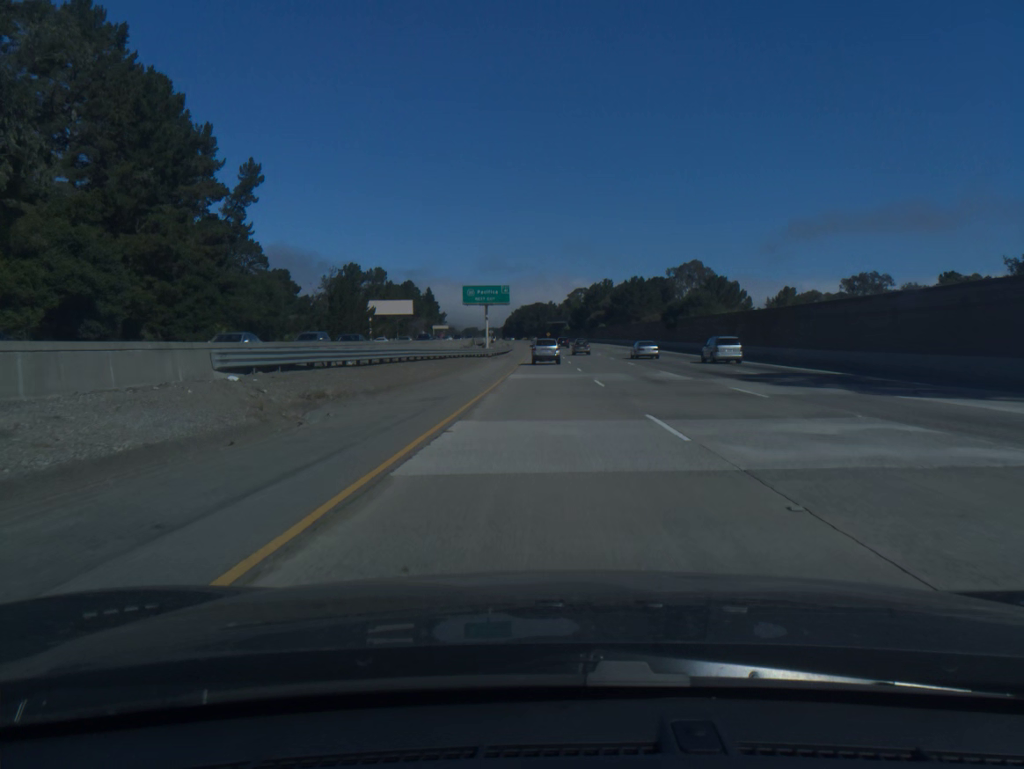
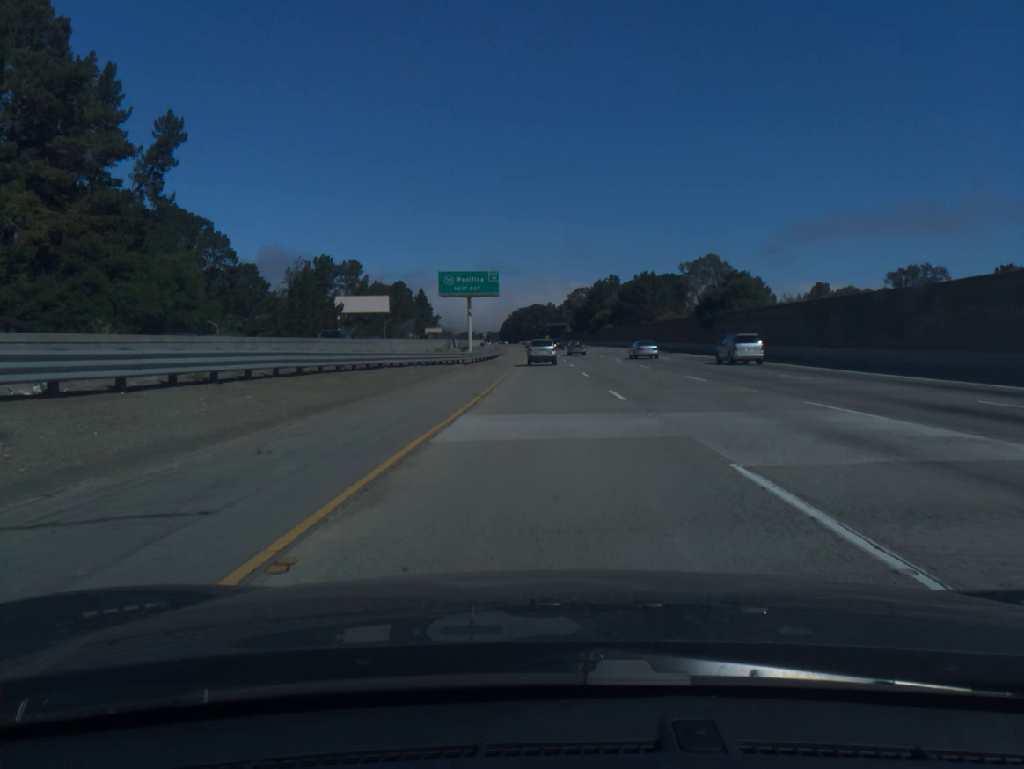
(0.0, +21.6) m; 0°
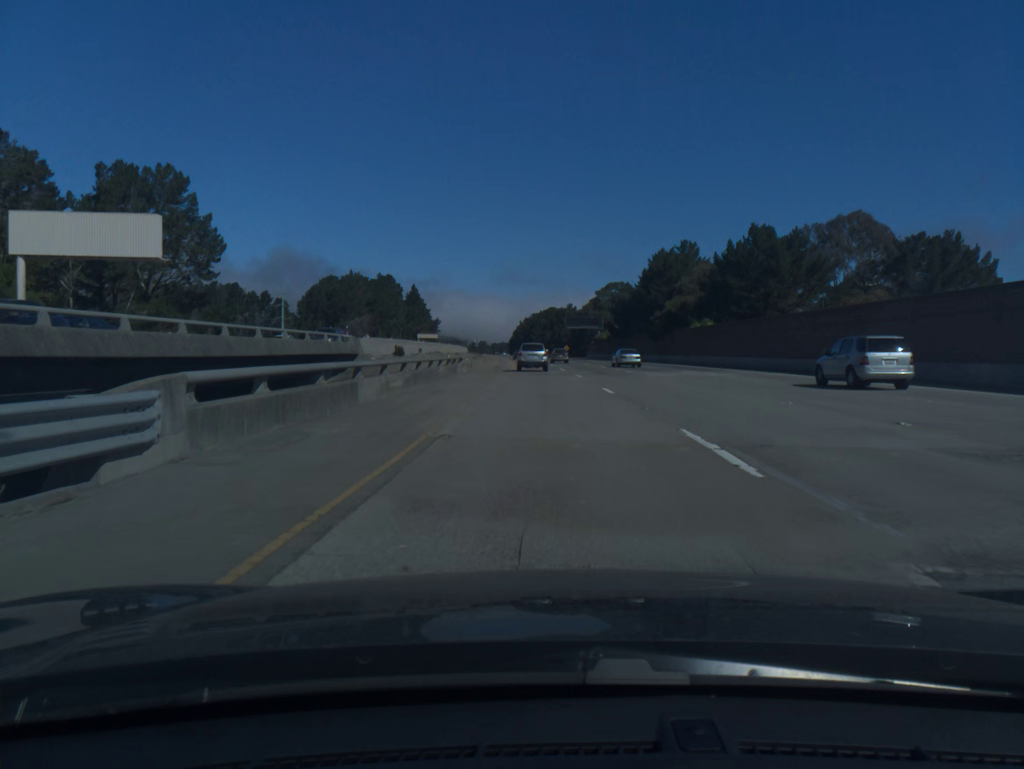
(-0.3, +83.8) m; -1°
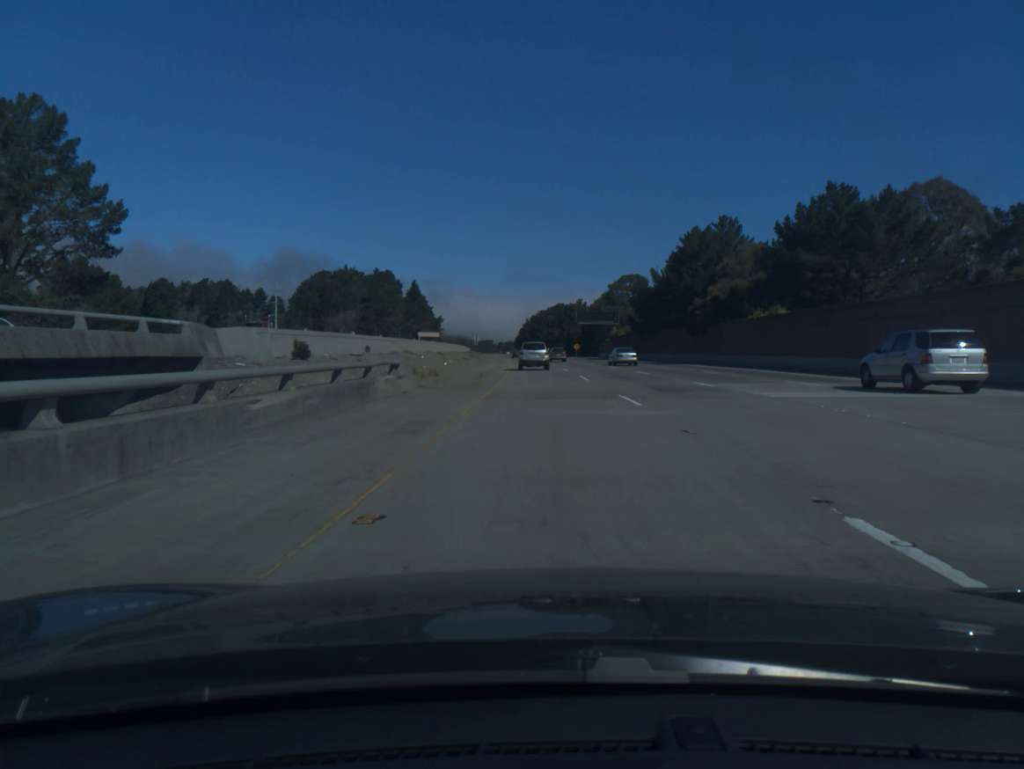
(-0.1, +20.3) m; -1°
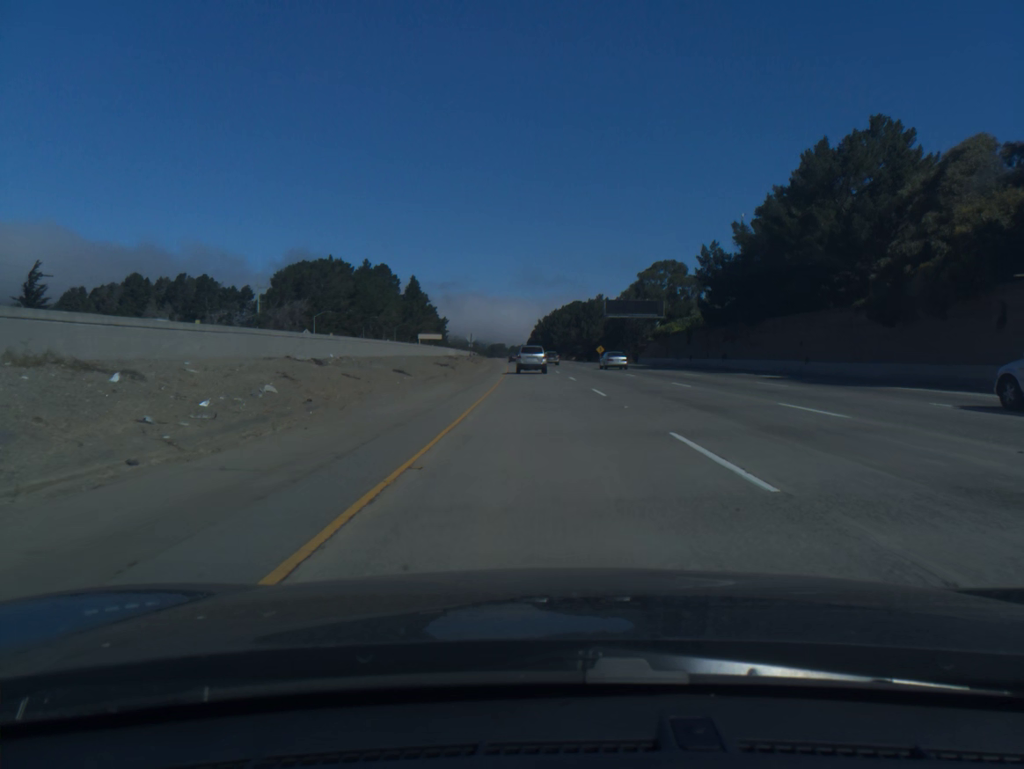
(-0.4, +40.1) m; -1°
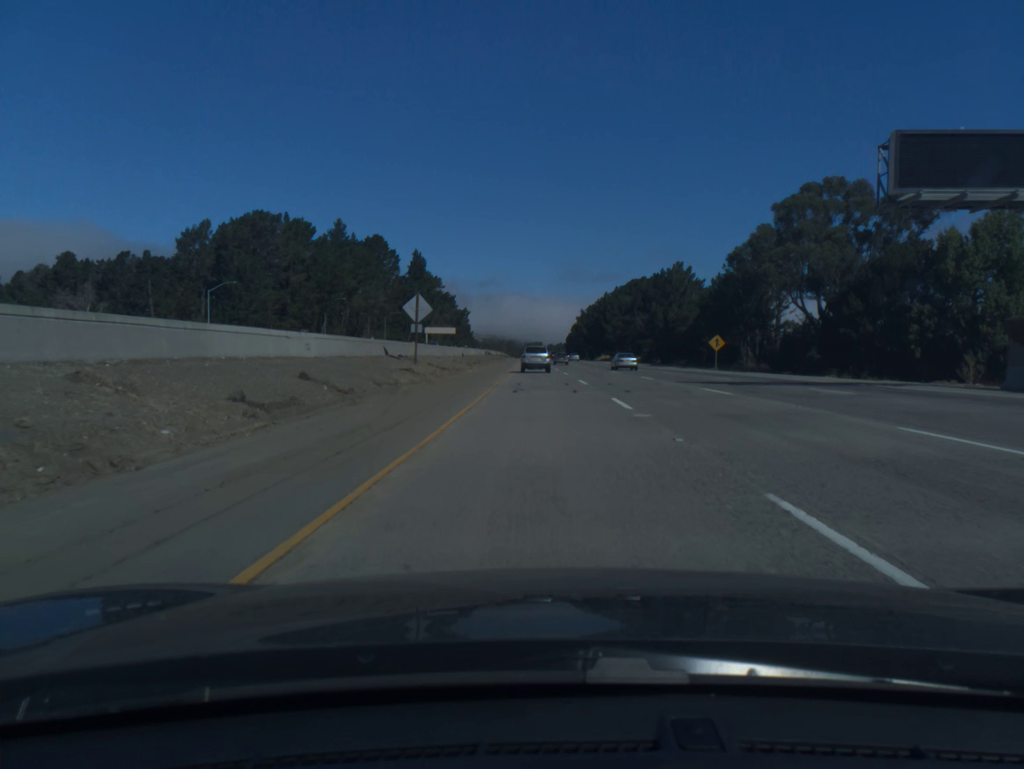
(-1.8, +78.8) m; -3°
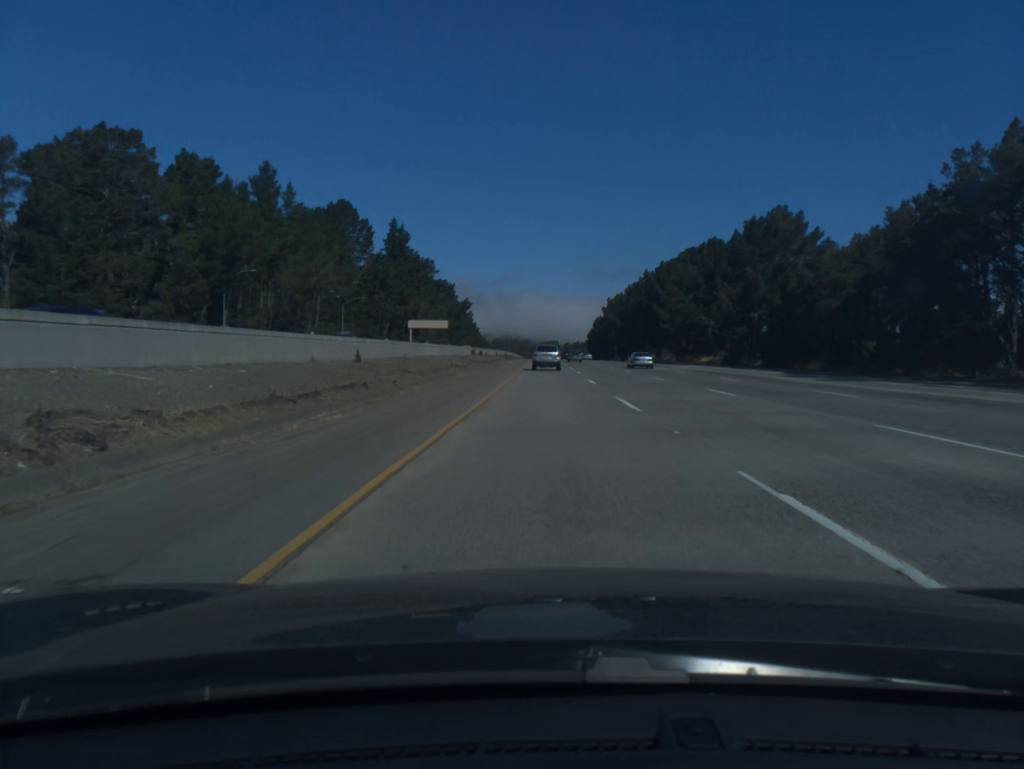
(-0.8, +58.0) m; -1°
